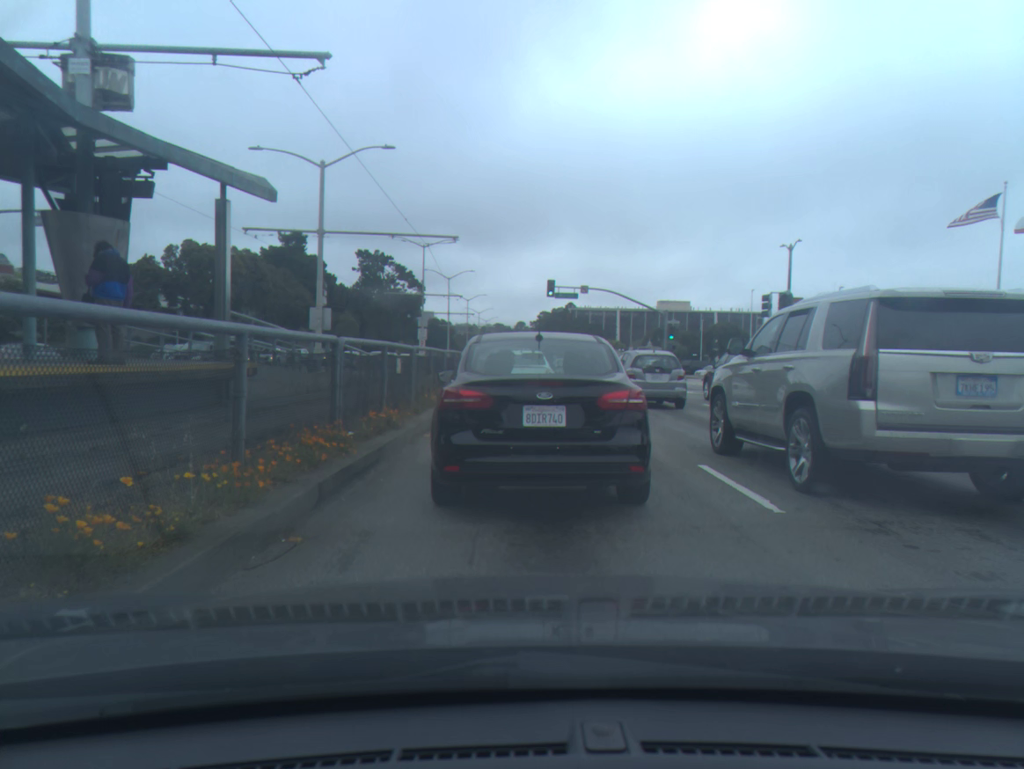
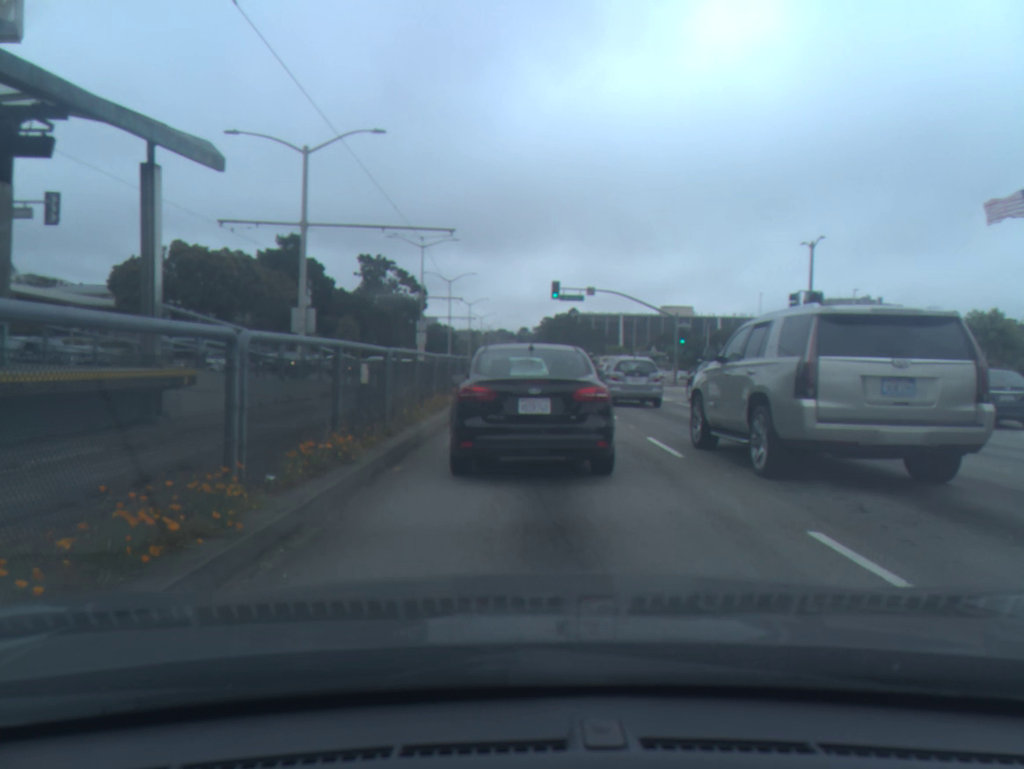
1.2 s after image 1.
(0.0, +3.2) m; +1°
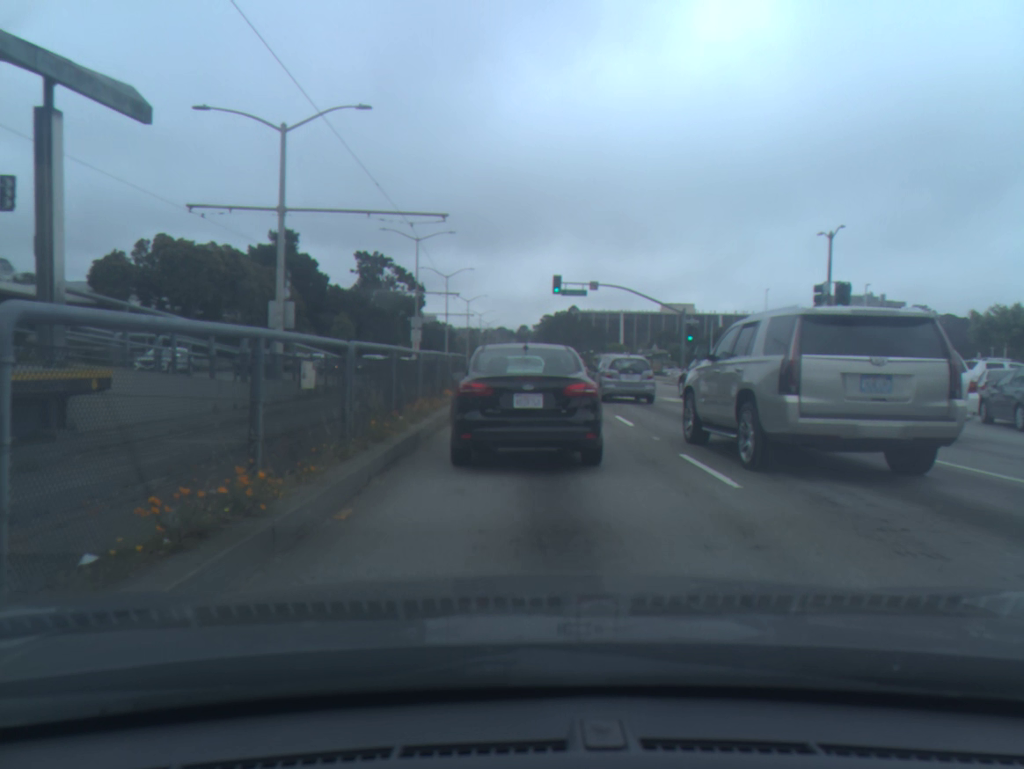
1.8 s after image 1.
(0.0, +2.6) m; 0°
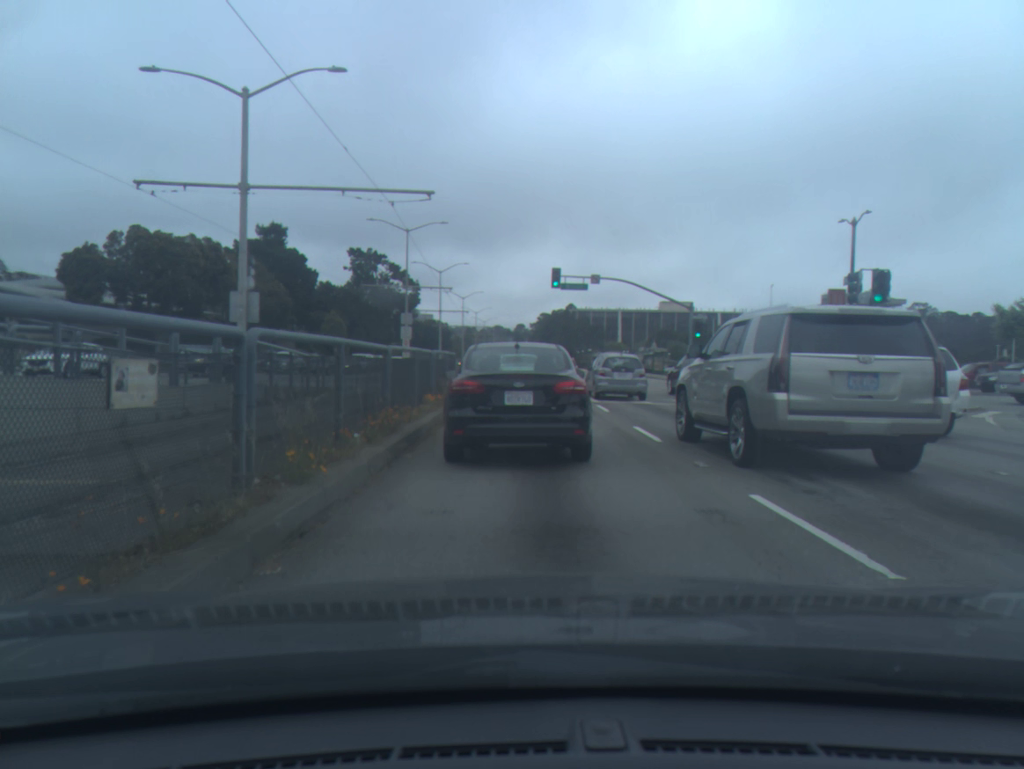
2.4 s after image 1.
(0.0, +3.2) m; 0°
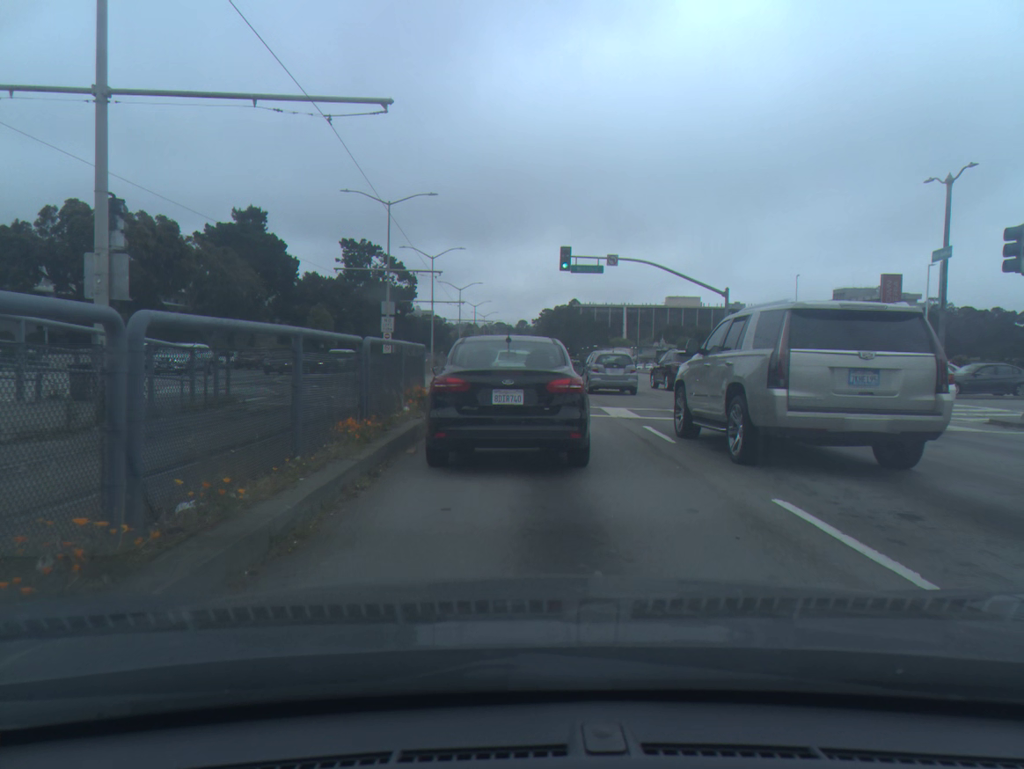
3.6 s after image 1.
(0.0, +7.9) m; 0°
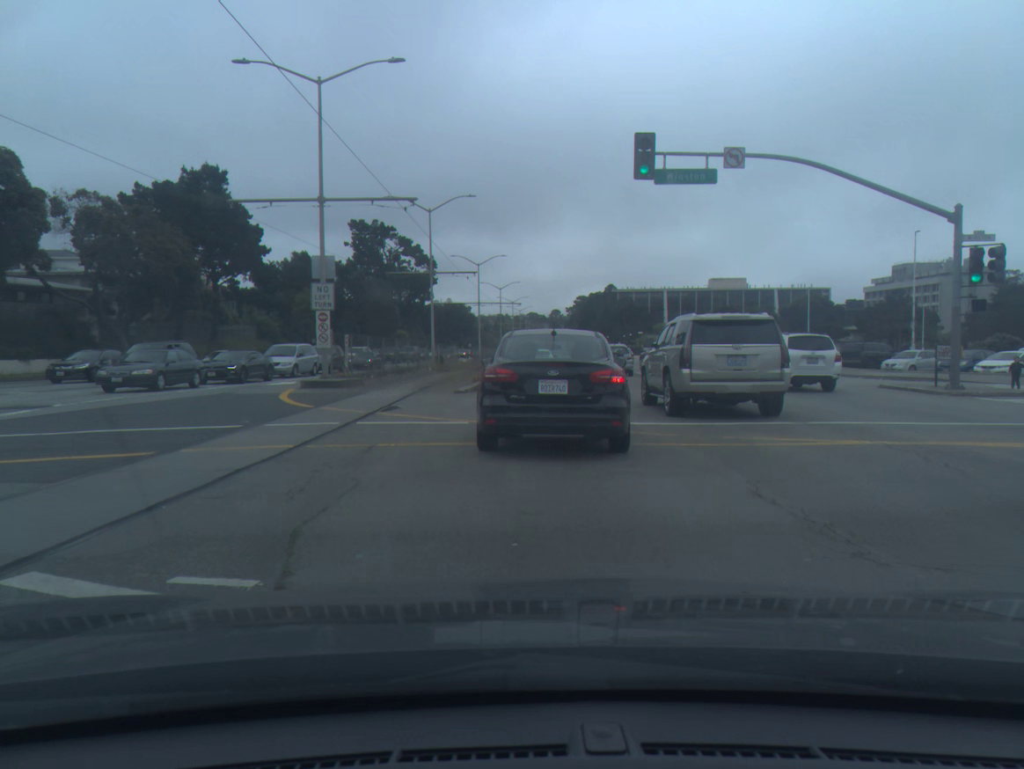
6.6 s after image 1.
(-0.2, +20.7) m; -3°
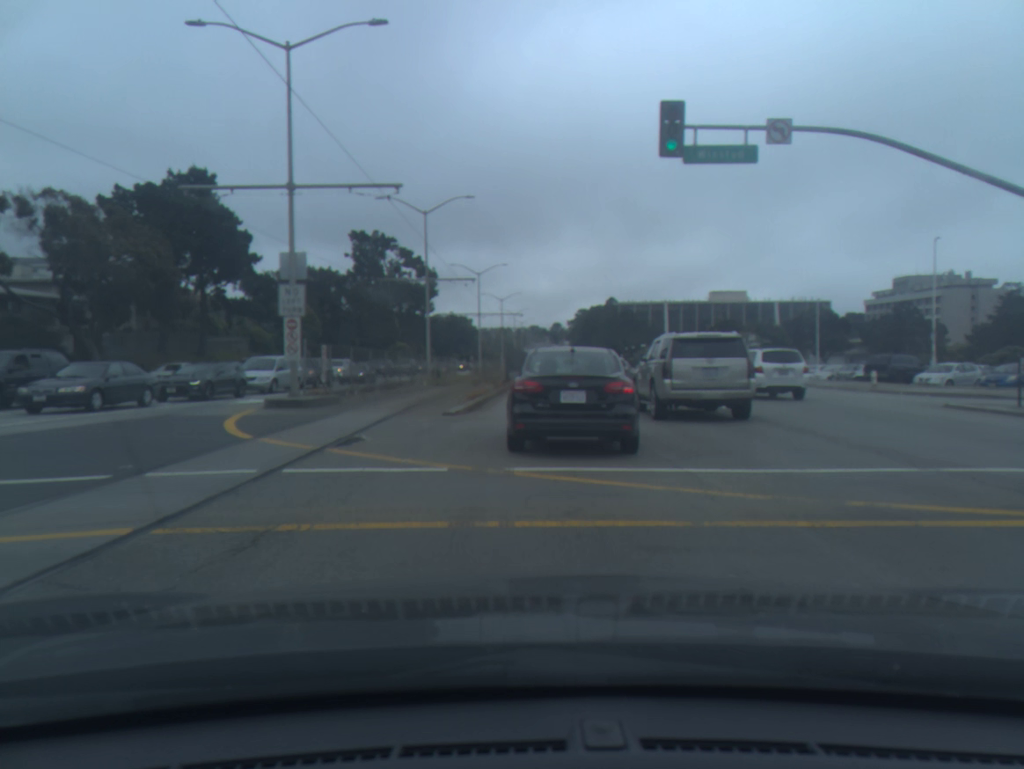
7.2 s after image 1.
(0.0, +4.1) m; +1°
